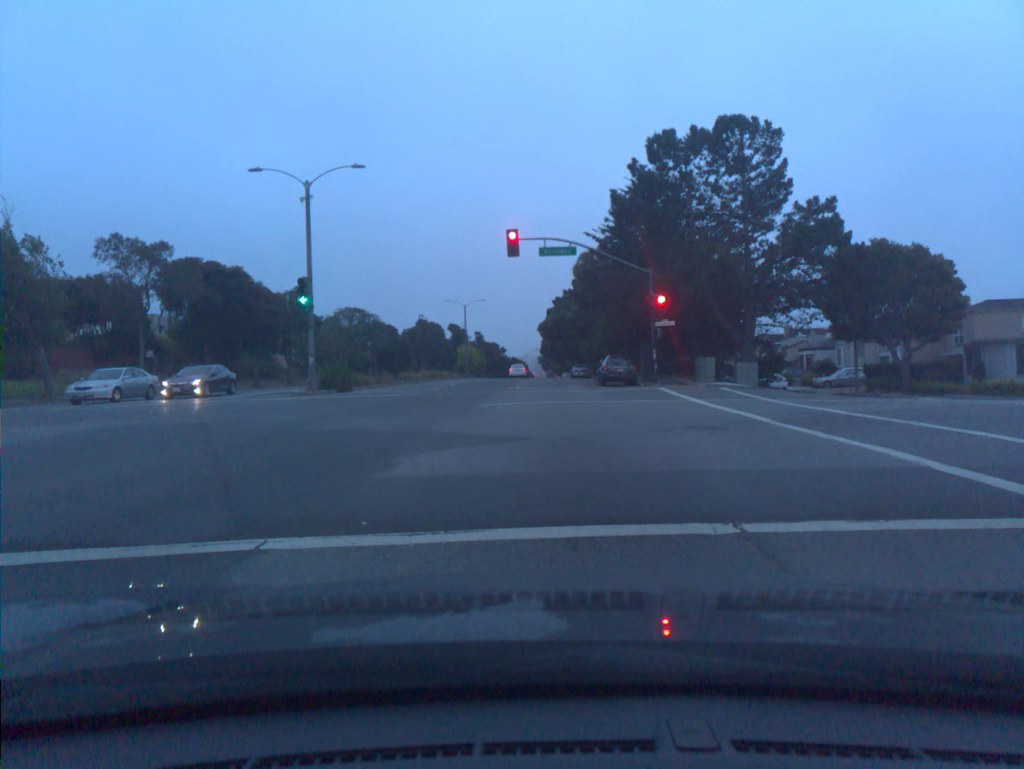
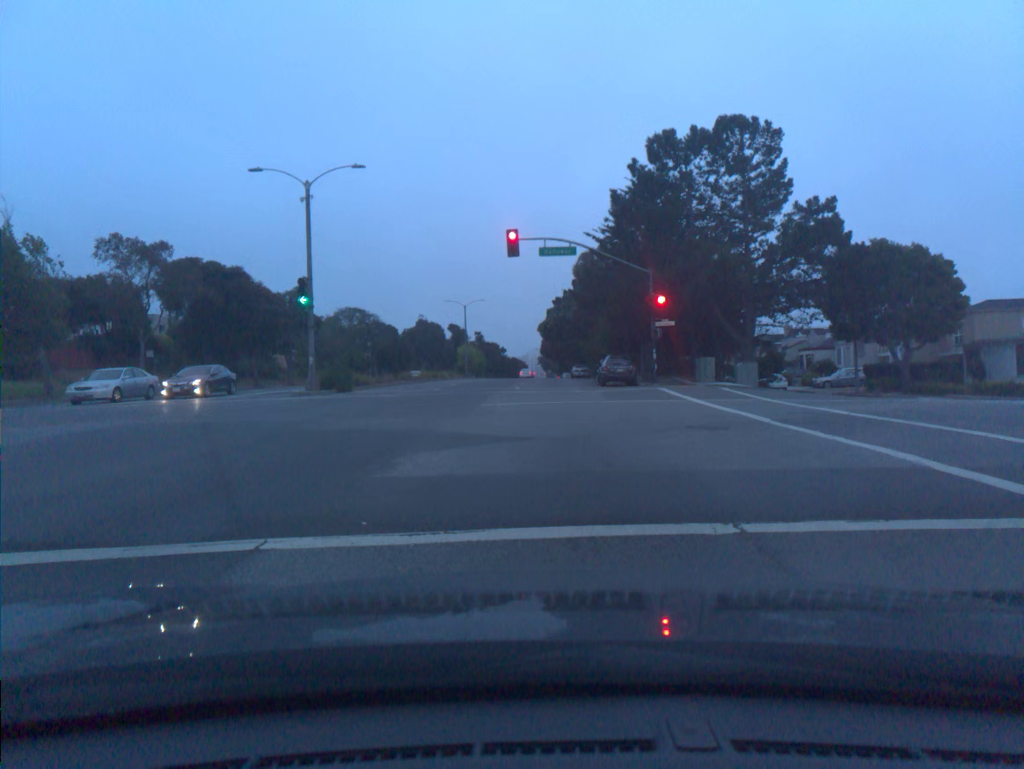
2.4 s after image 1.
(0.0, 0.0) m; 0°
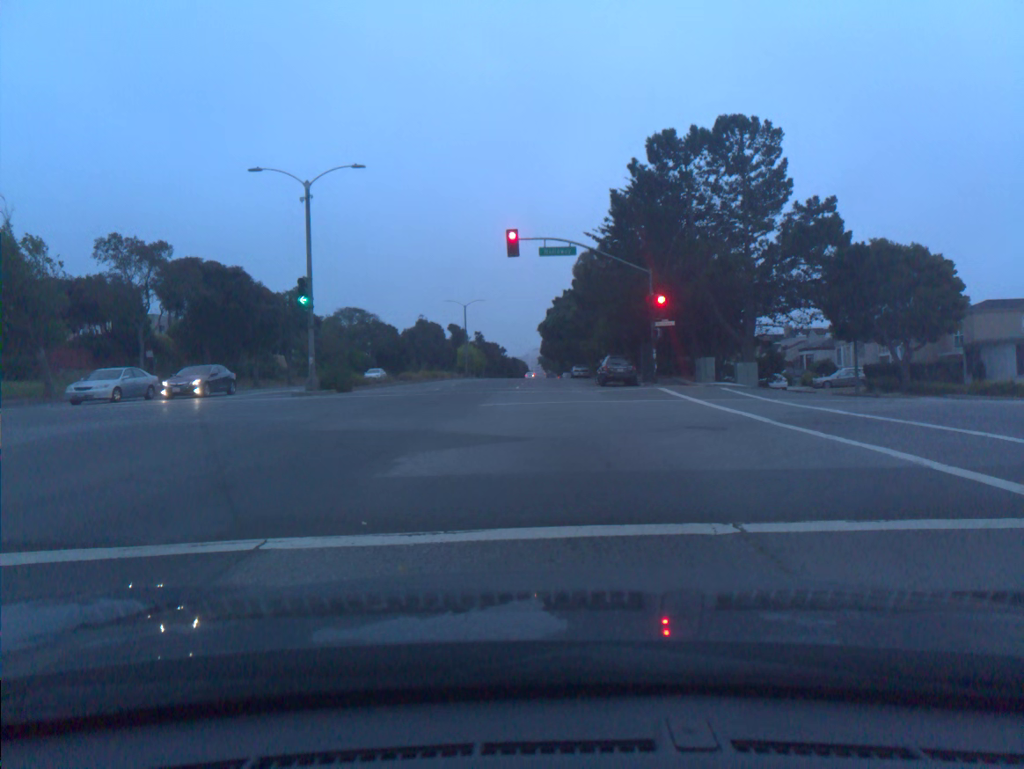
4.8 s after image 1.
(0.0, 0.0) m; 0°
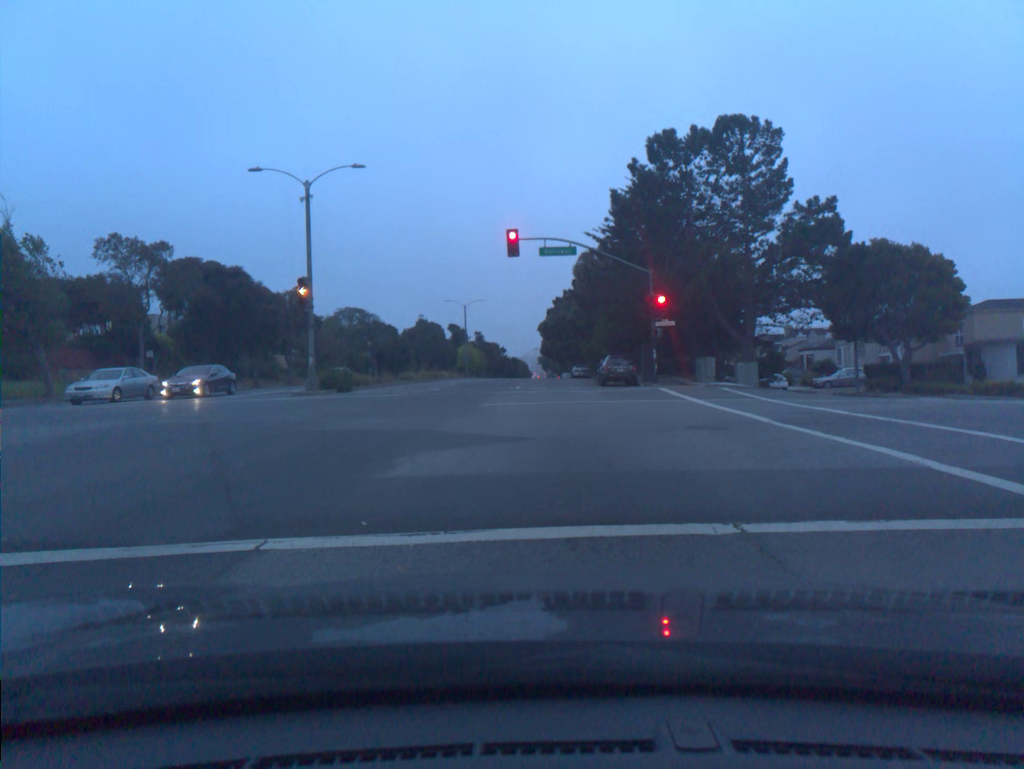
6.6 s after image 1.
(0.0, 0.0) m; 0°
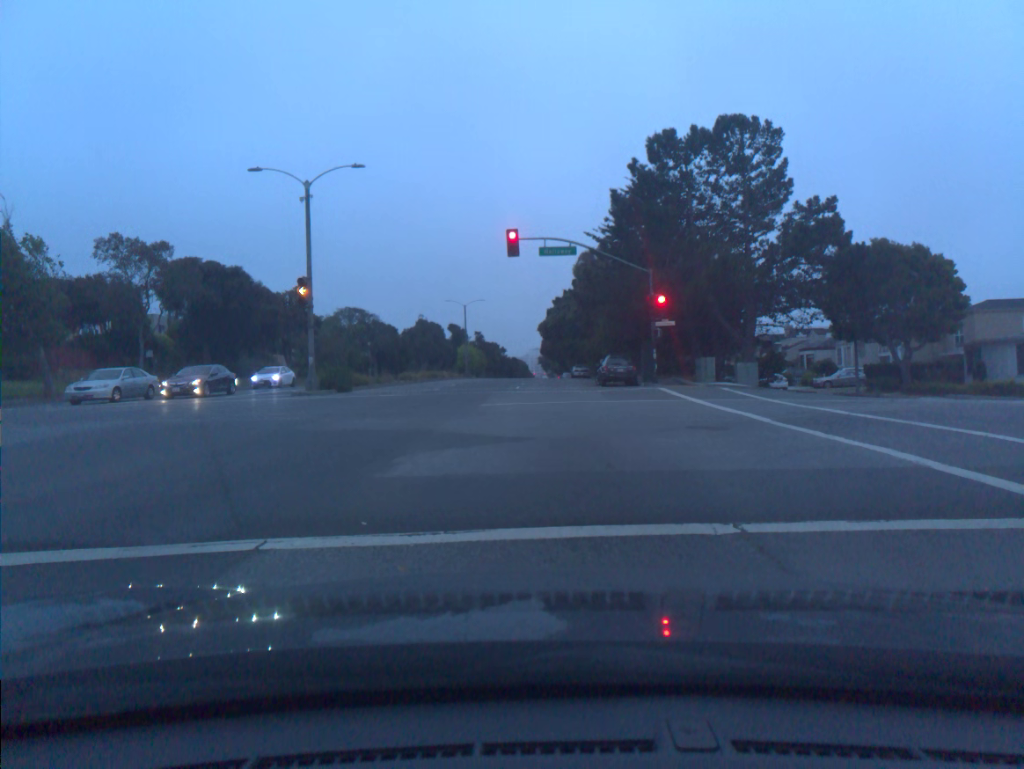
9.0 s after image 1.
(-0.1, 0.0) m; 0°
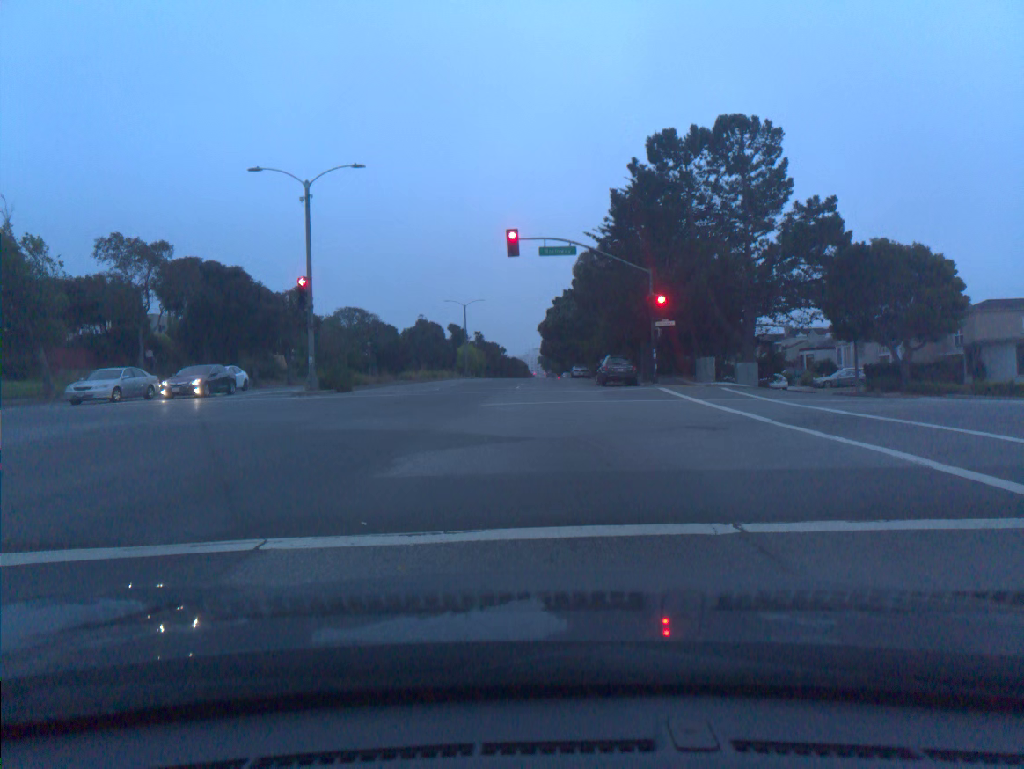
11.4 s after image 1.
(0.0, 0.0) m; 0°
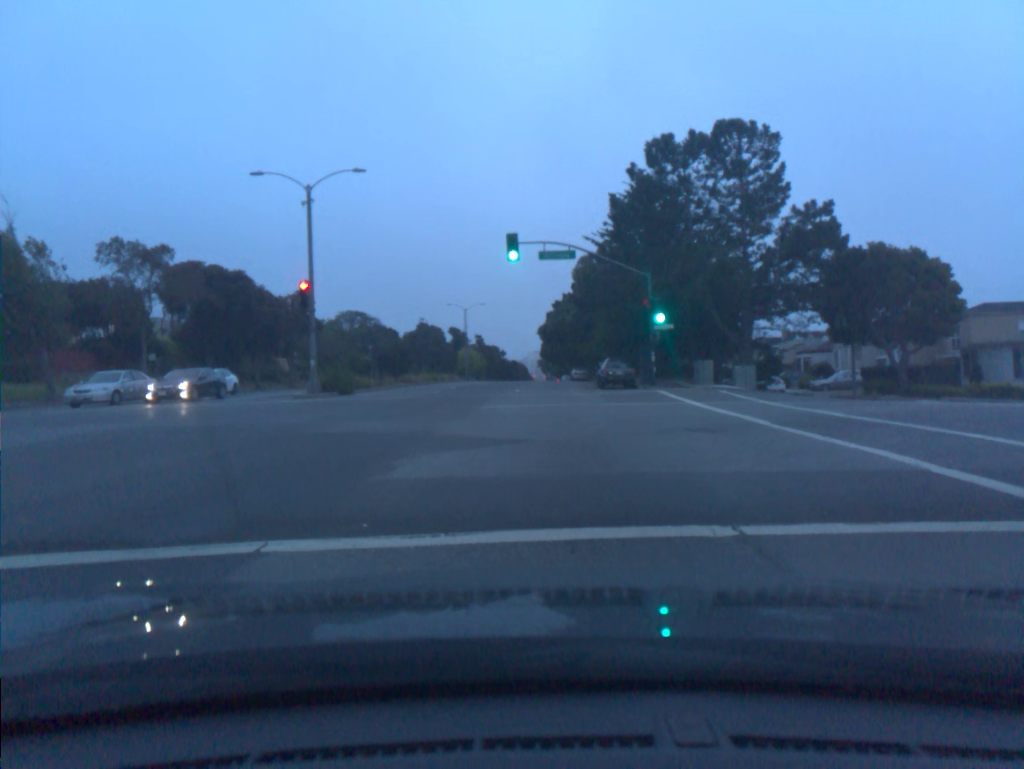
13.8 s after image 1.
(0.0, 0.0) m; 0°
